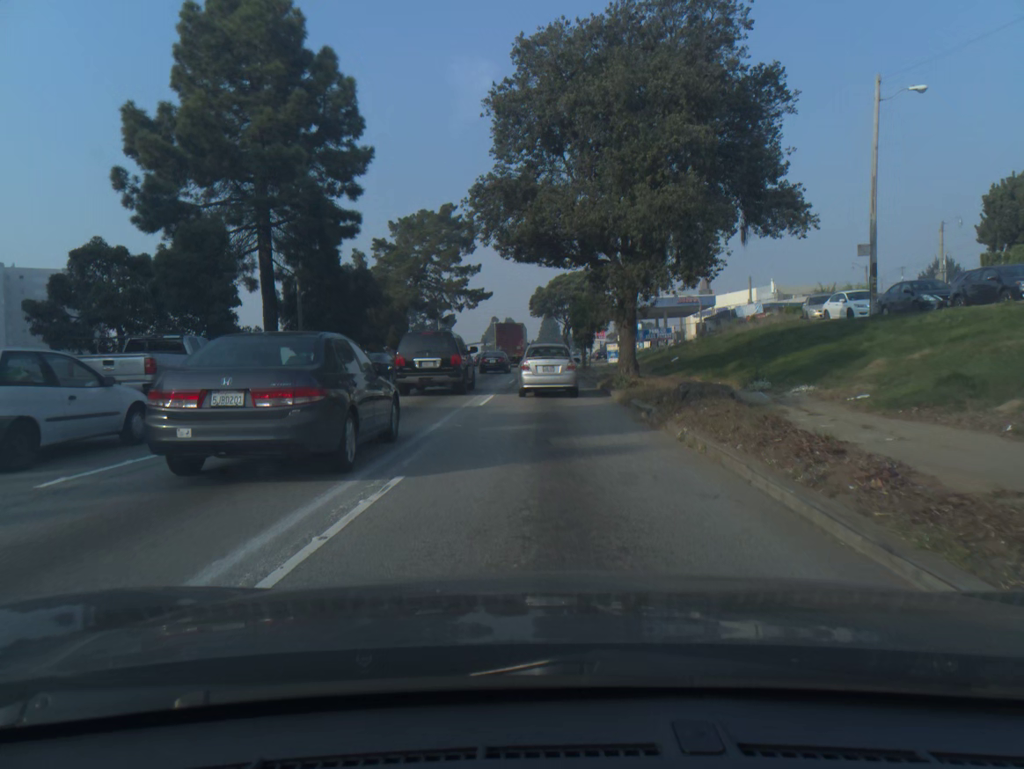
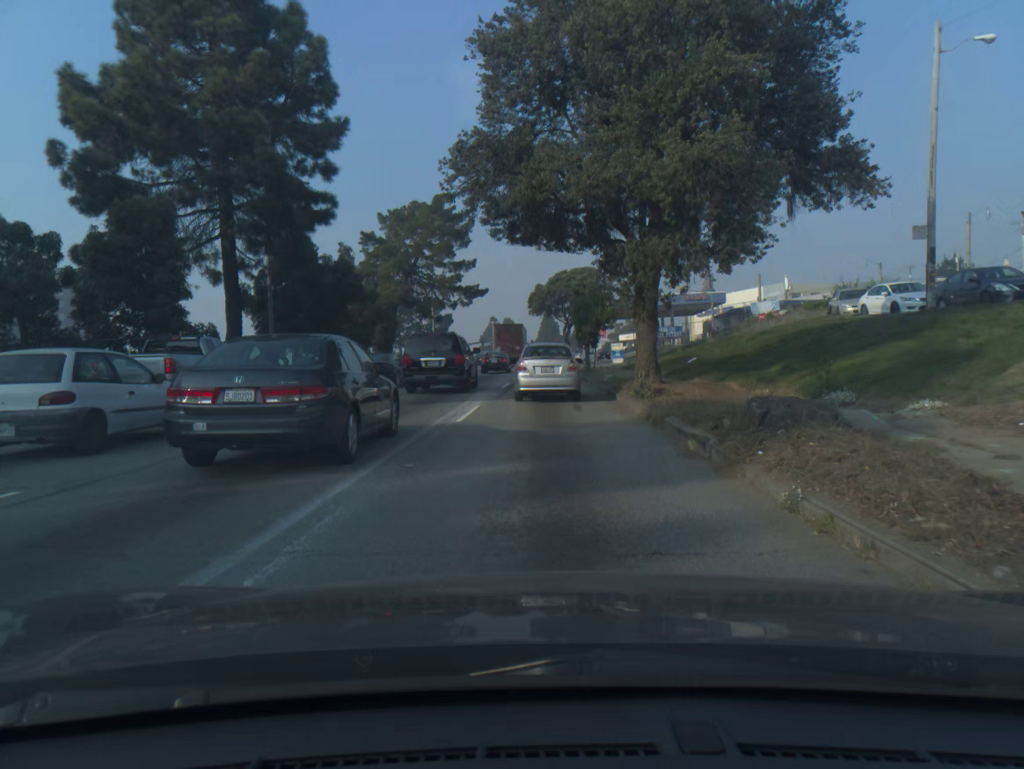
(0.0, +4.7) m; 0°
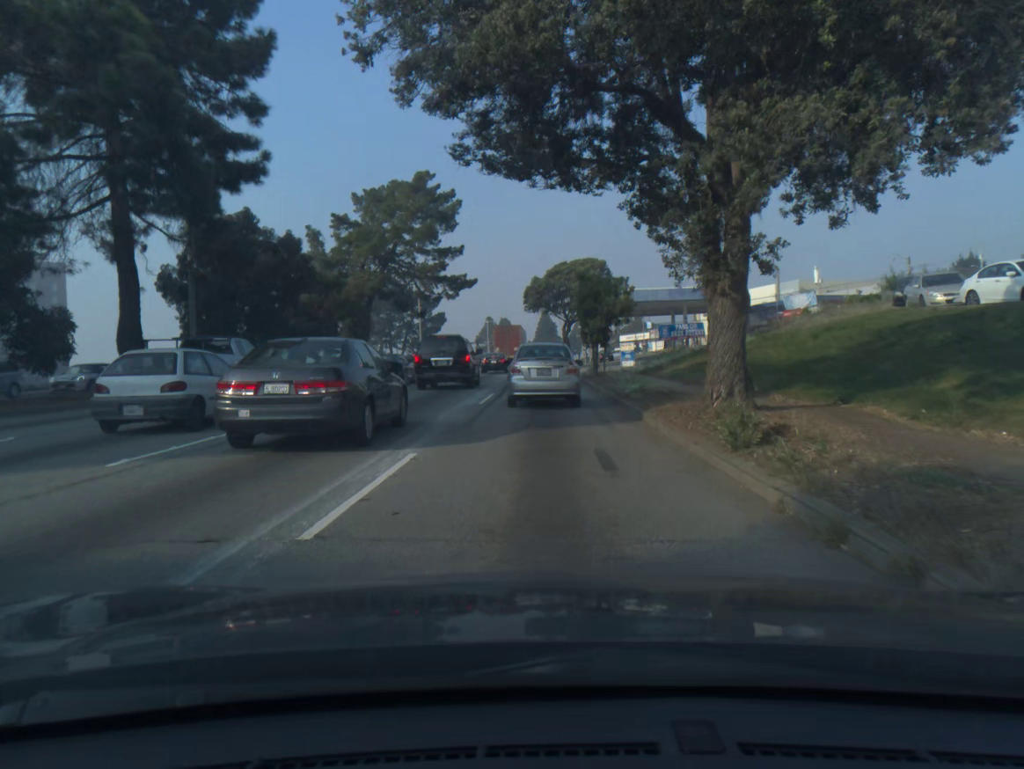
(0.0, +8.7) m; 0°
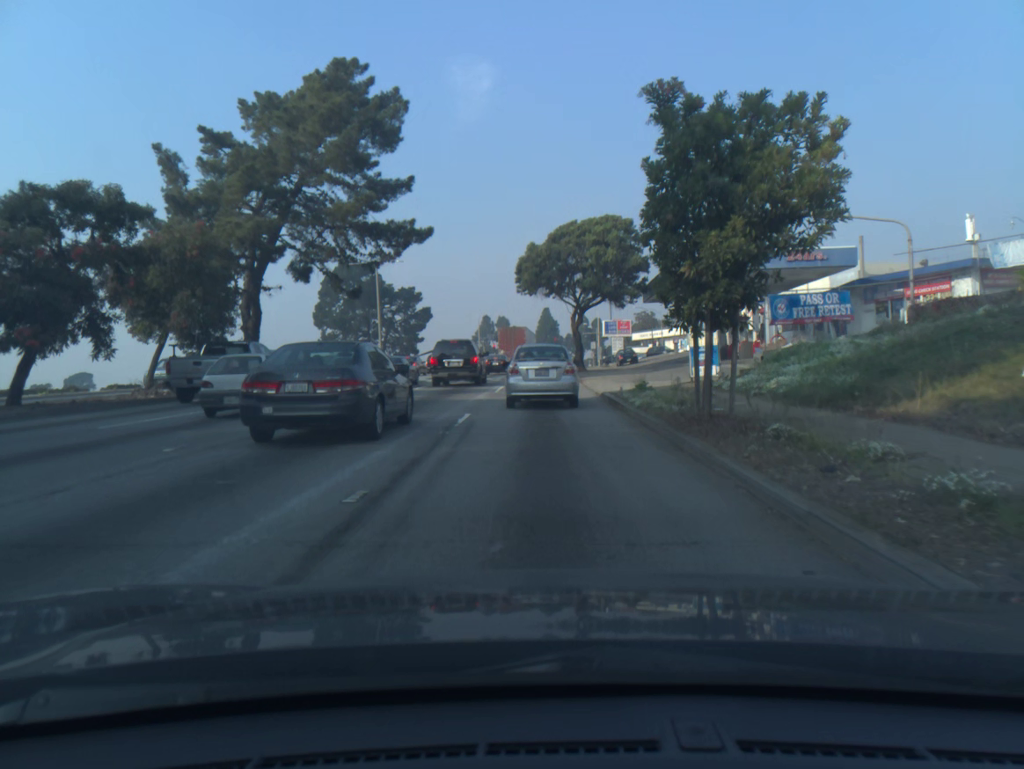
(-0.2, +22.2) m; 0°
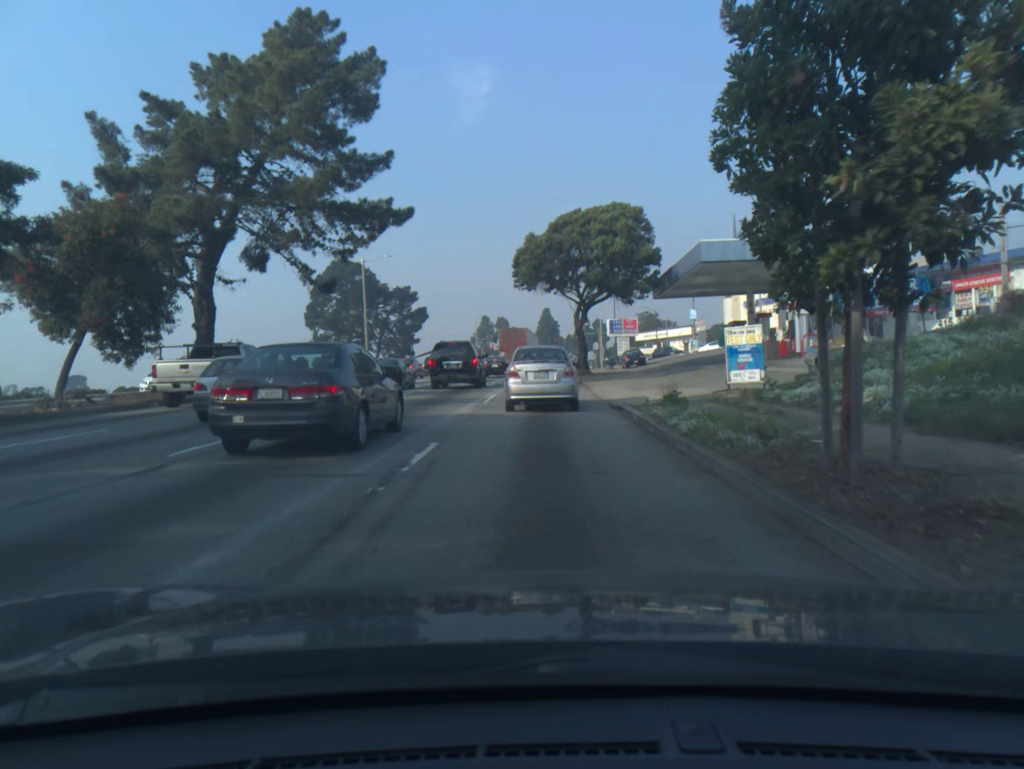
(0.0, +5.0) m; 0°
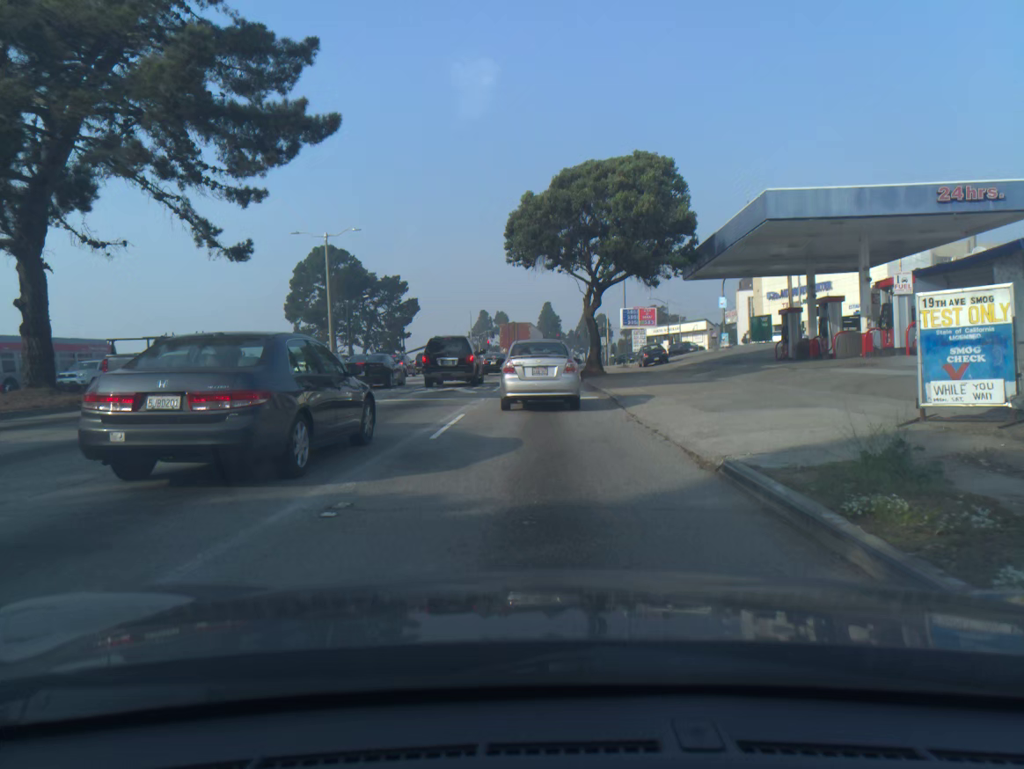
(0.0, +10.3) m; 0°
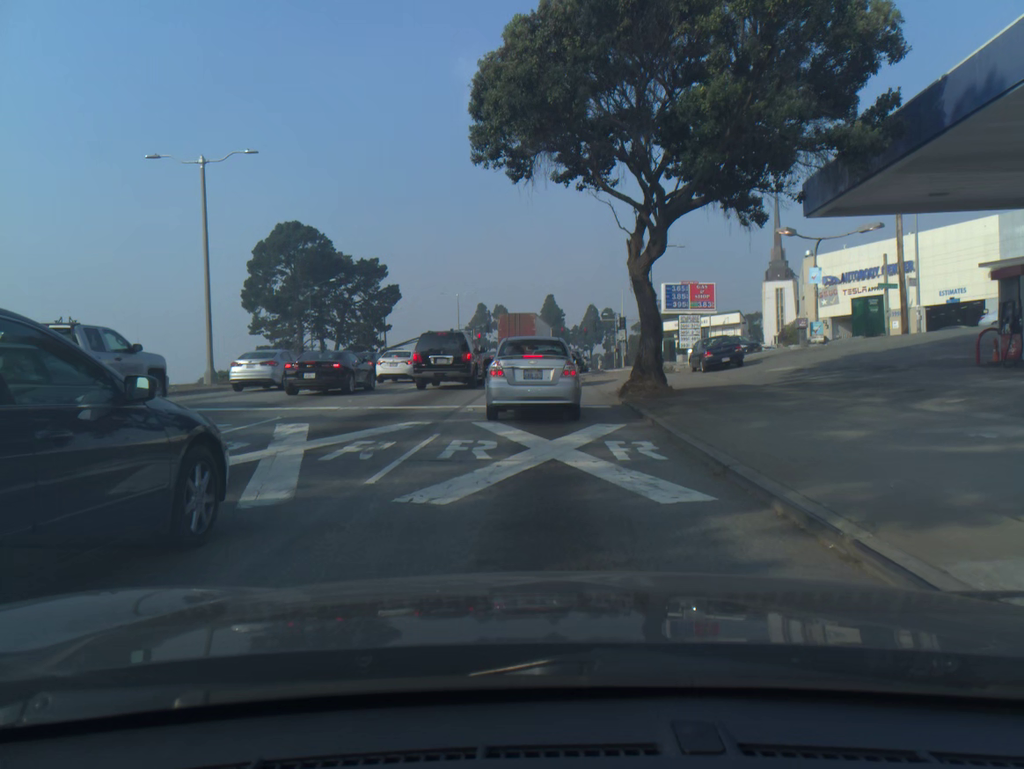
(0.0, +18.9) m; 0°
